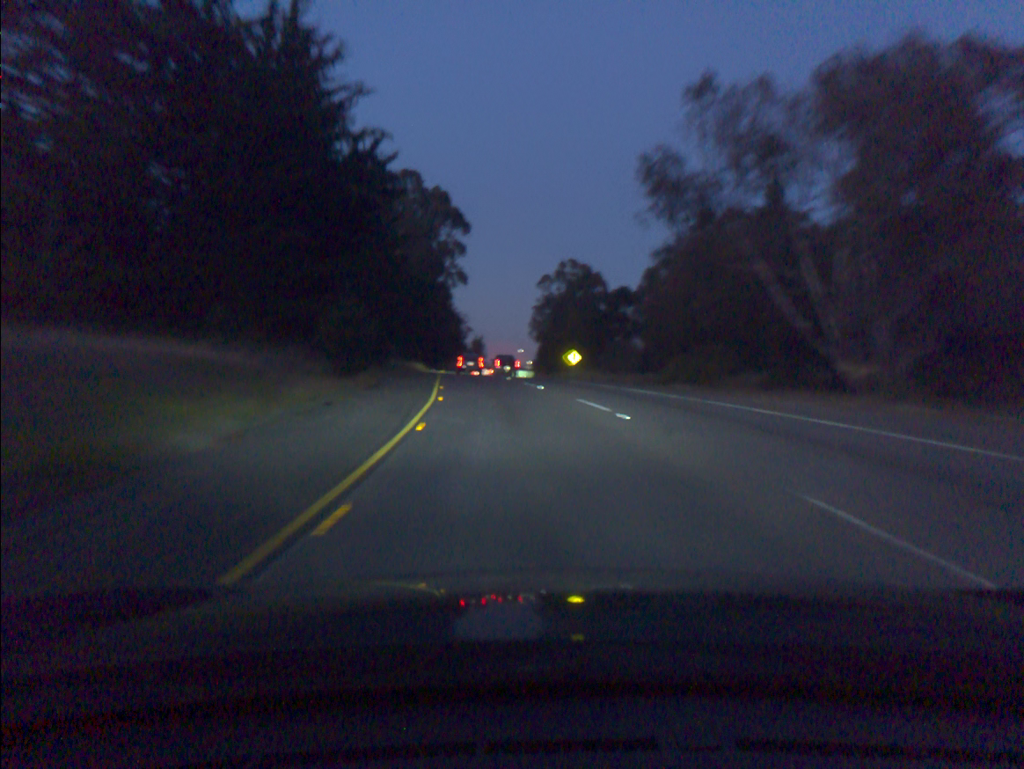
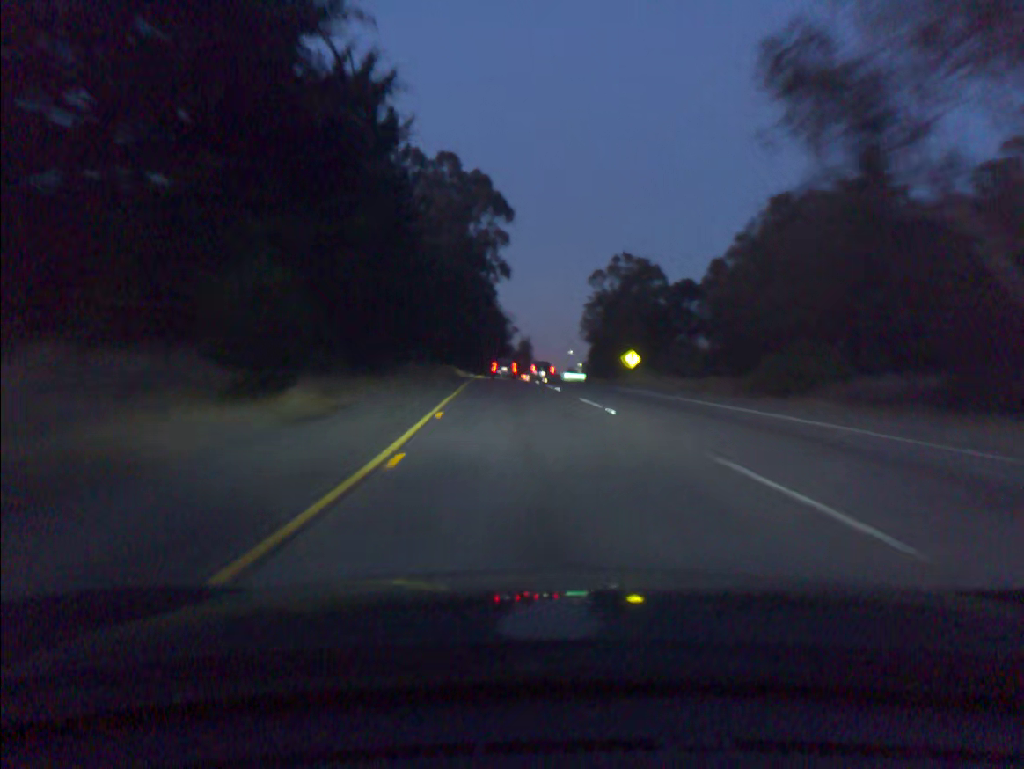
(-0.4, +12.1) m; -3°
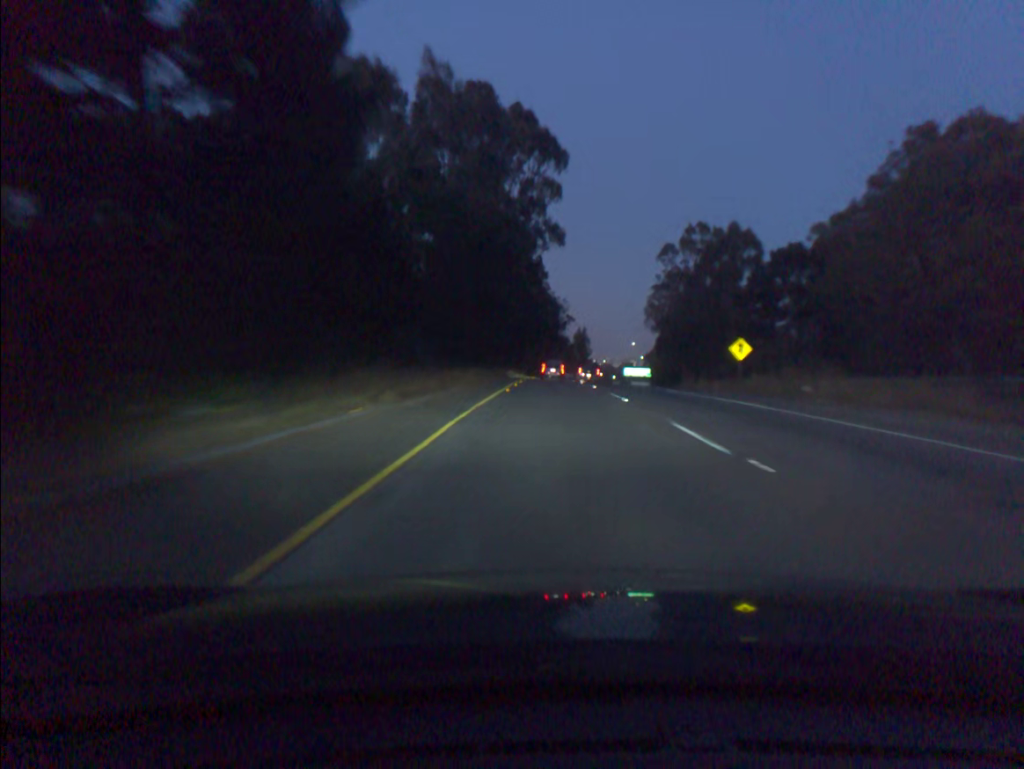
(-0.9, +24.2) m; -3°
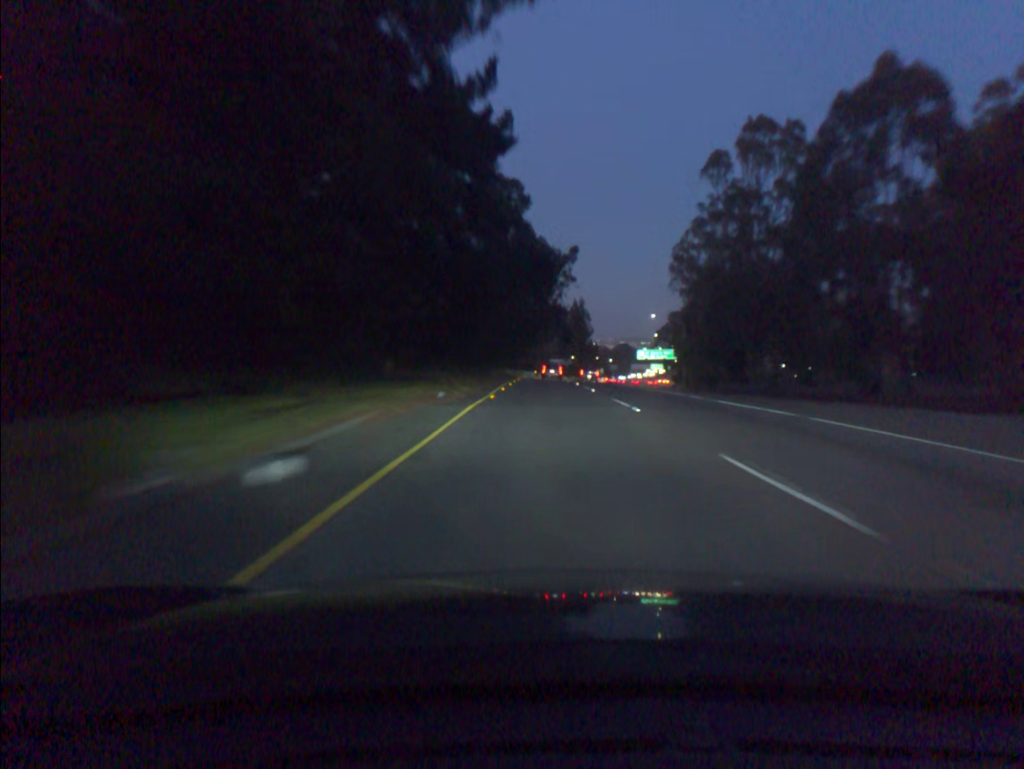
(+0.5, +49.1) m; +1°
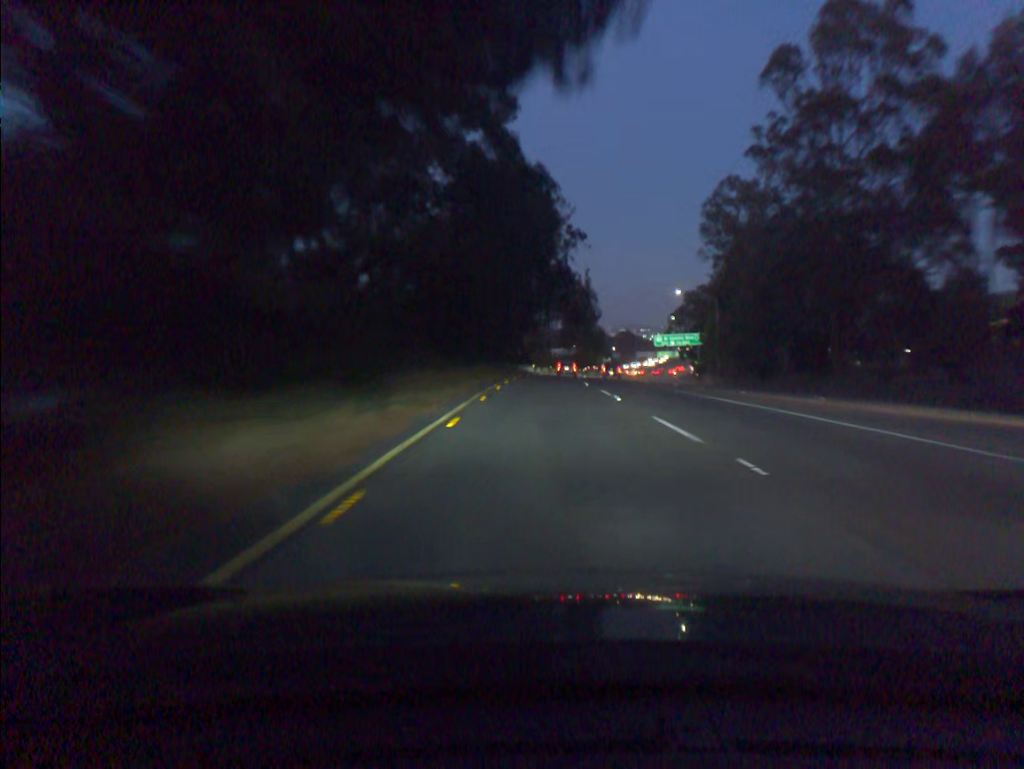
(0.0, +25.3) m; 0°
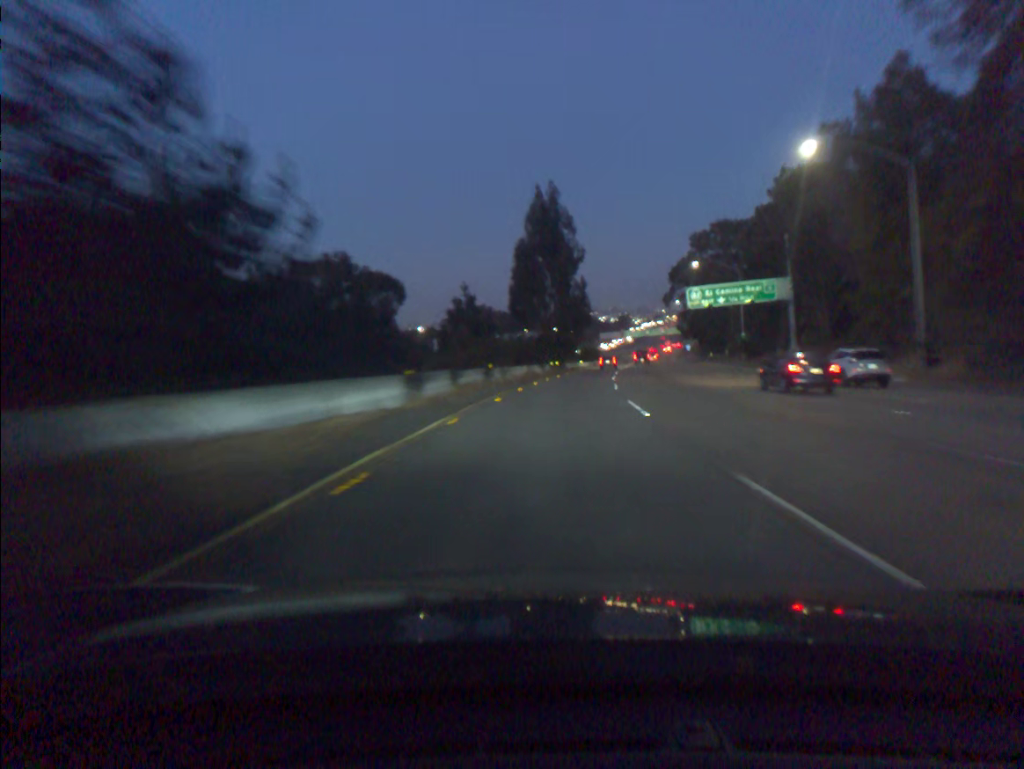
(+1.0, +66.3) m; +3°
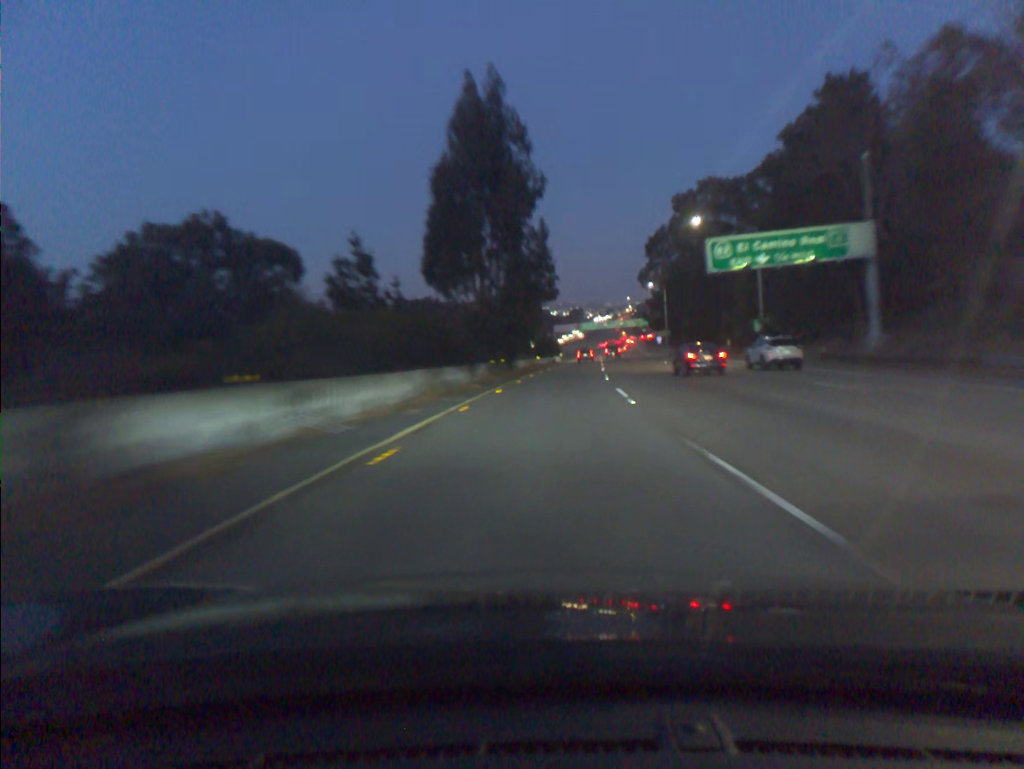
(+0.8, +28.0) m; +3°
